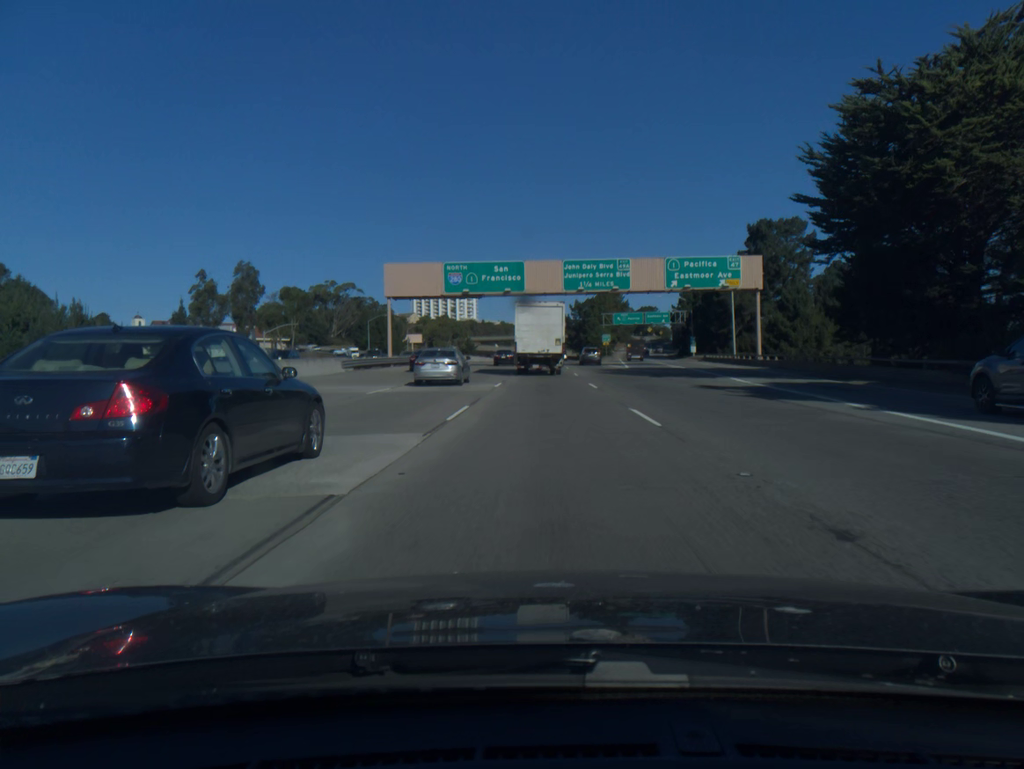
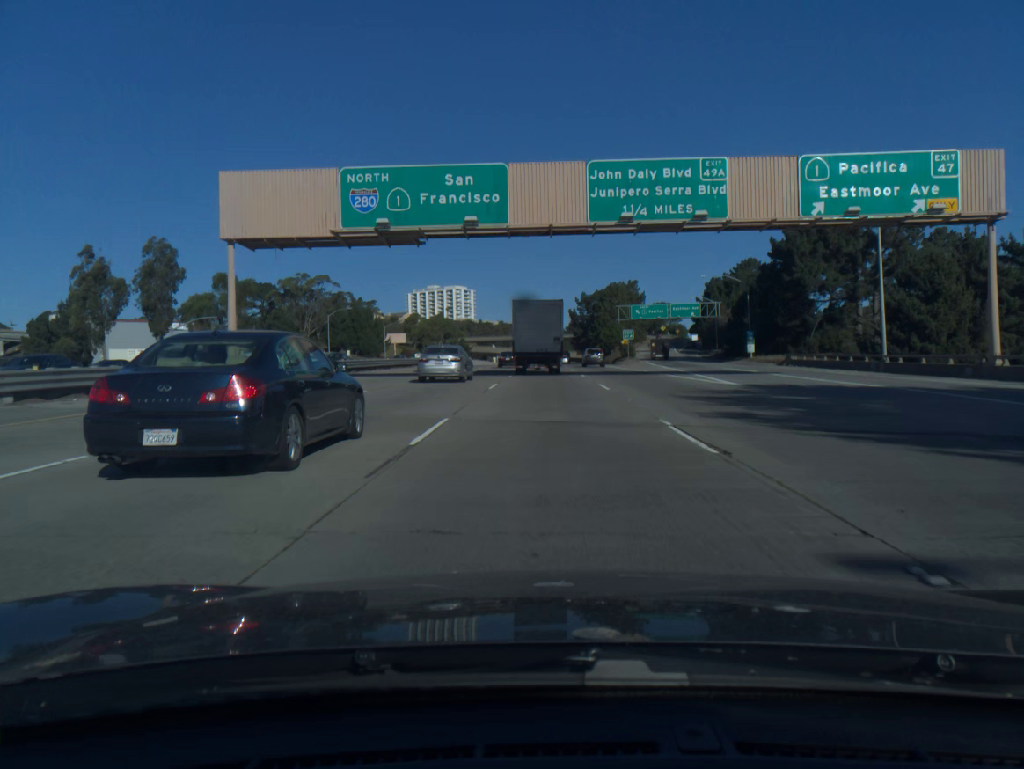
(0.0, +33.2) m; 0°
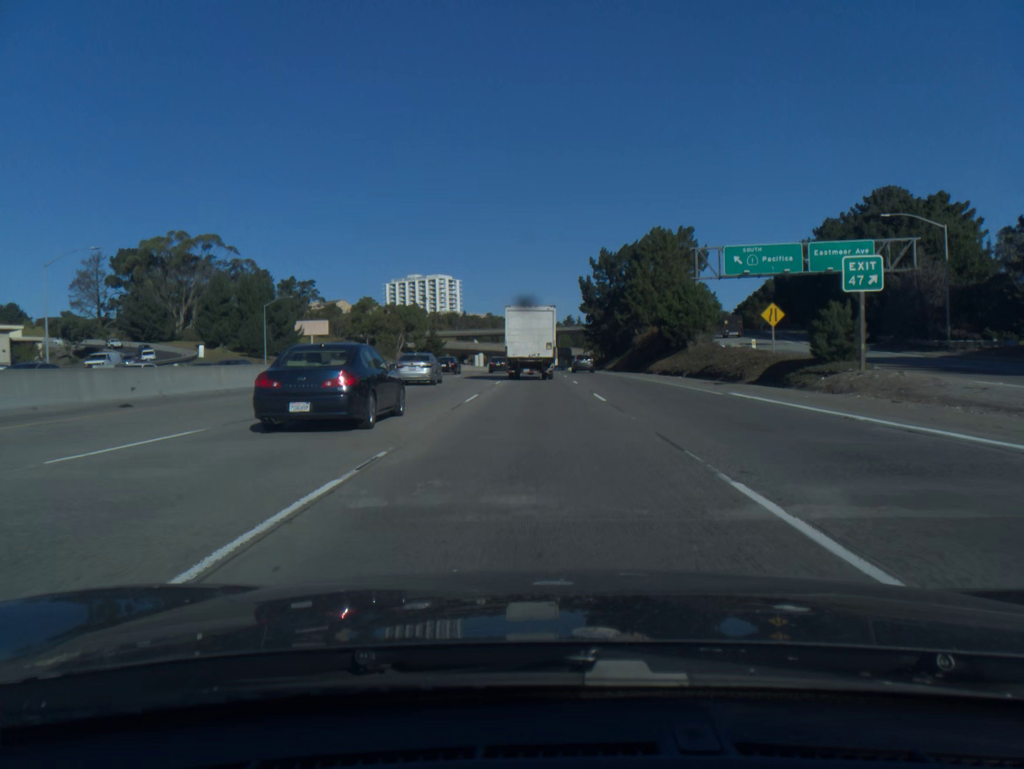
(+0.4, +79.3) m; 0°
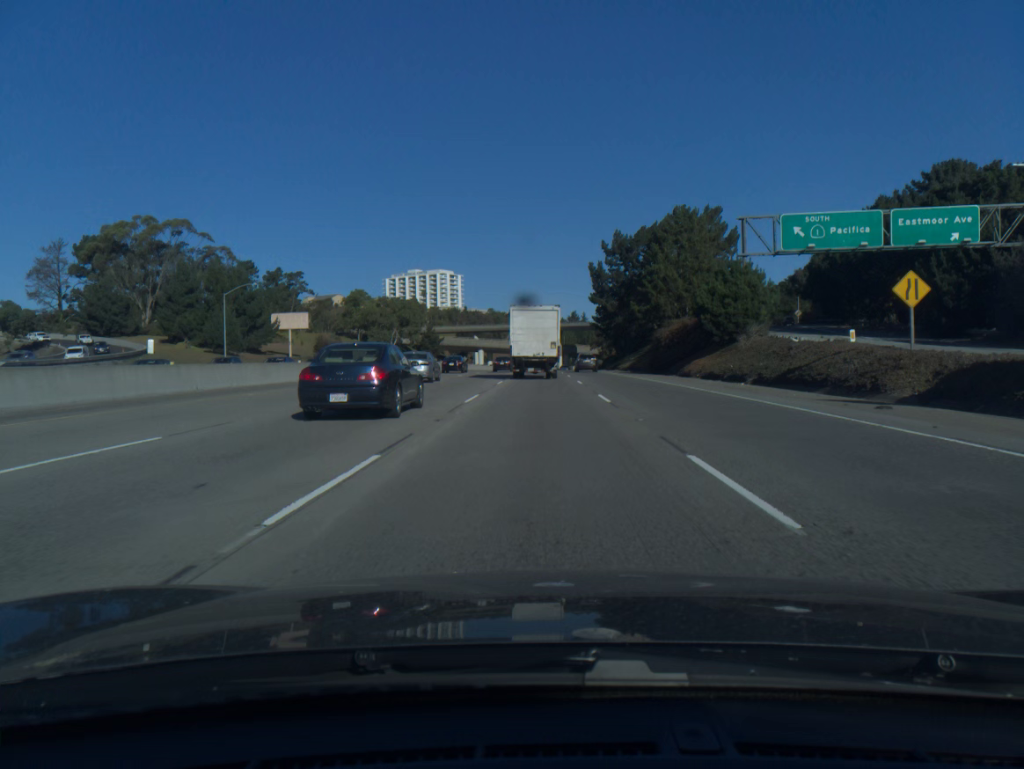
(-0.1, +15.2) m; 0°
